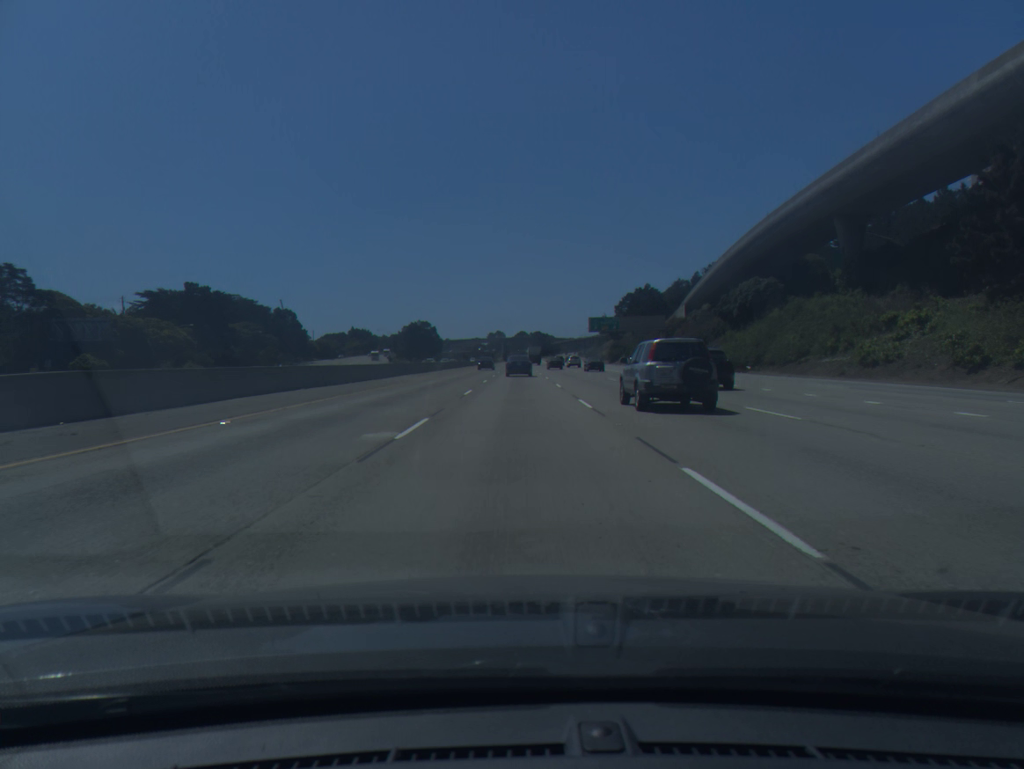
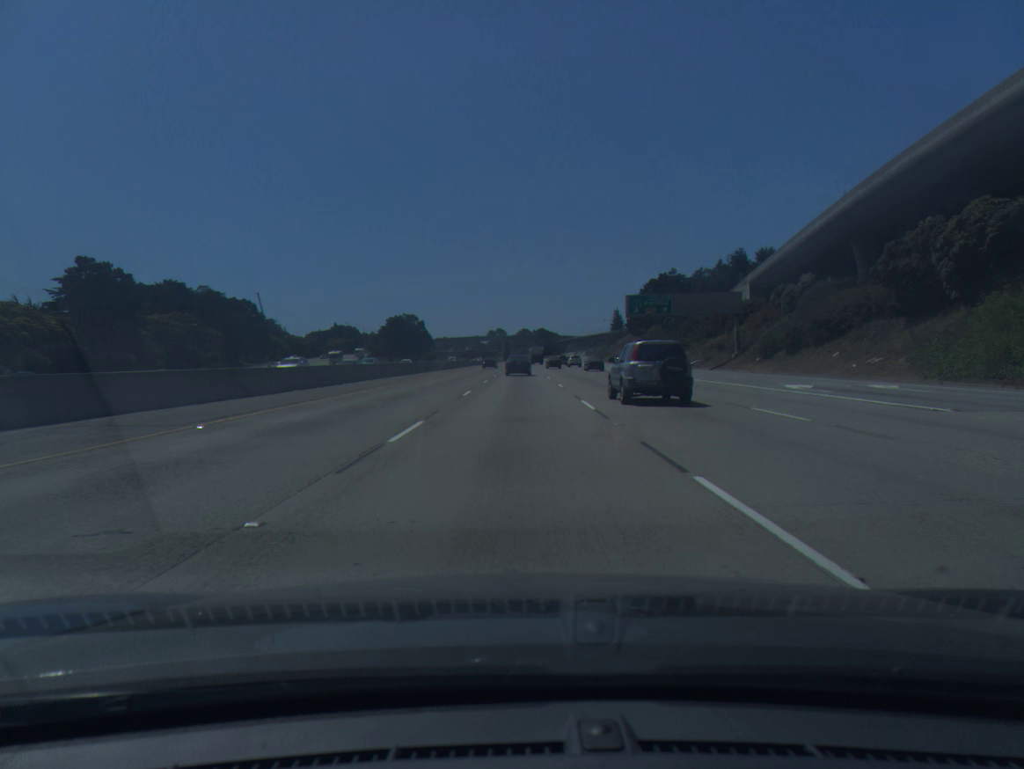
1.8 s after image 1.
(+0.1, +44.6) m; 0°
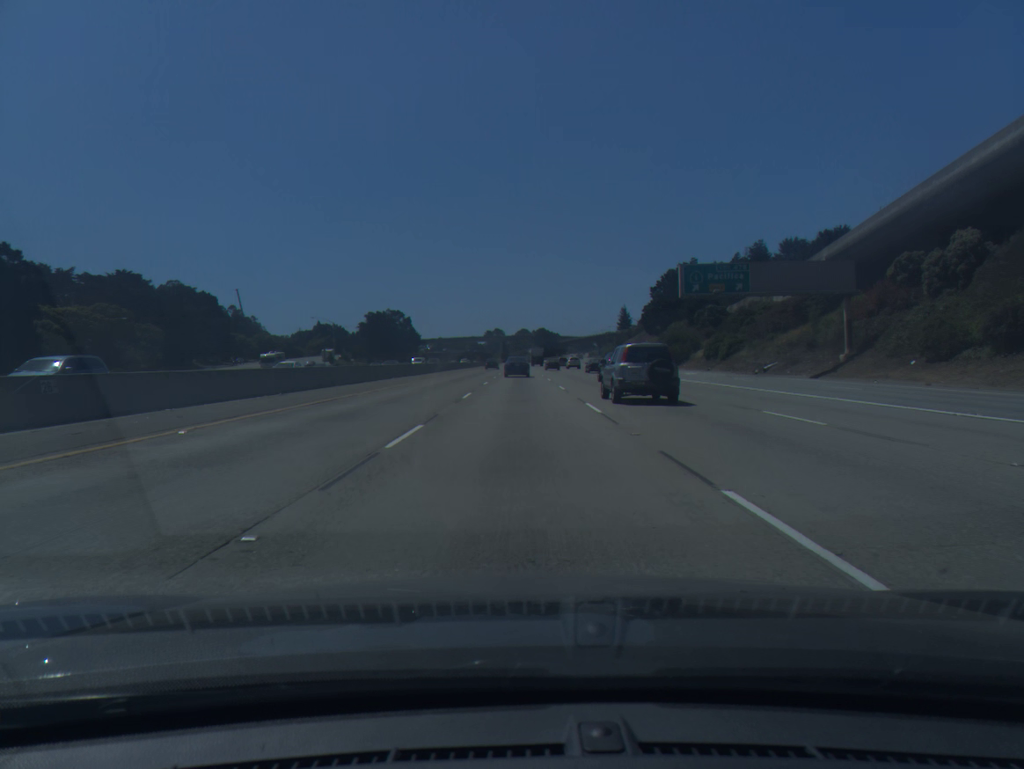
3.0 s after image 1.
(0.0, +29.9) m; 0°
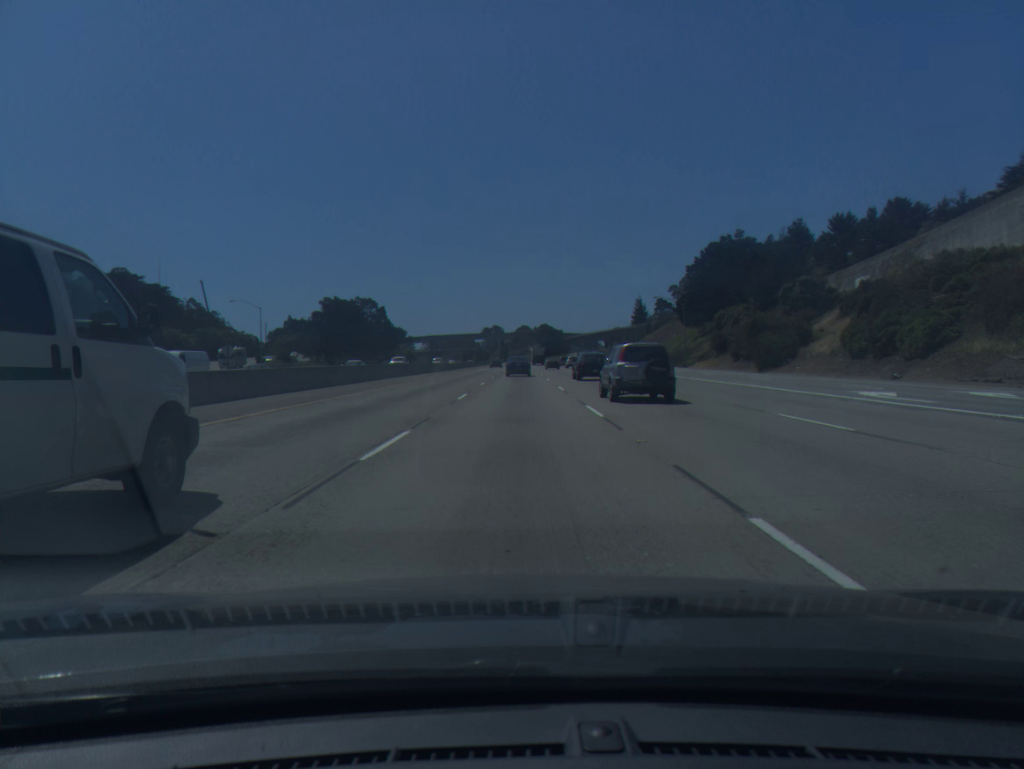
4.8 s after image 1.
(+0.1, +45.1) m; 0°
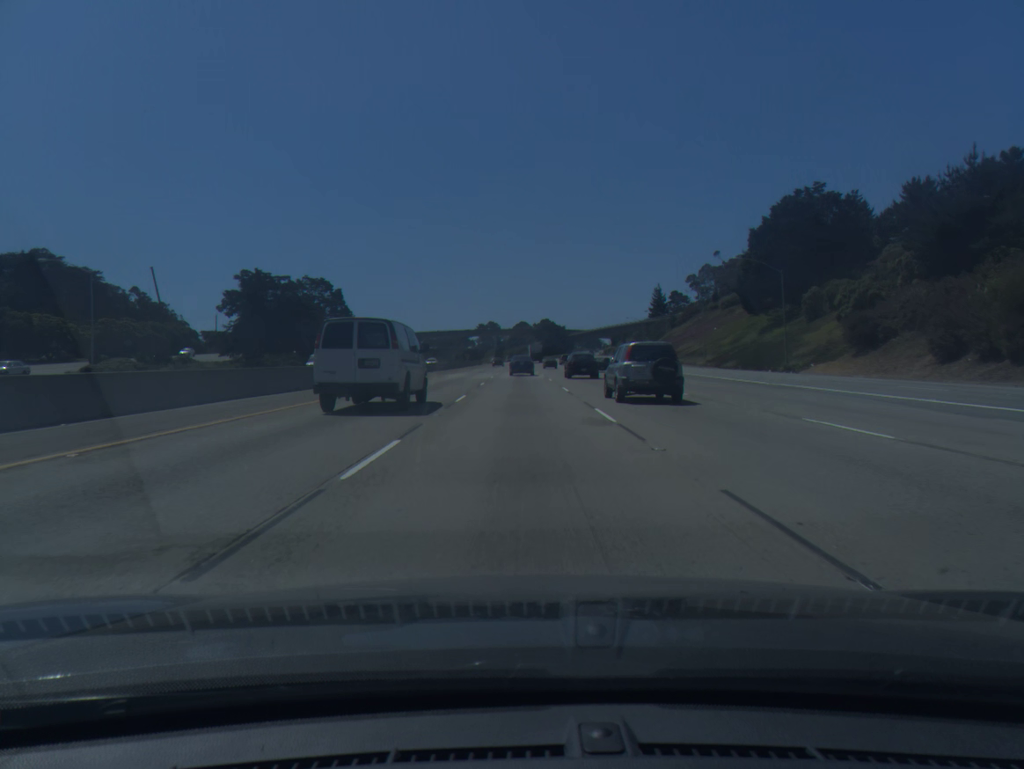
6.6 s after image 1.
(-0.1, +45.5) m; 0°
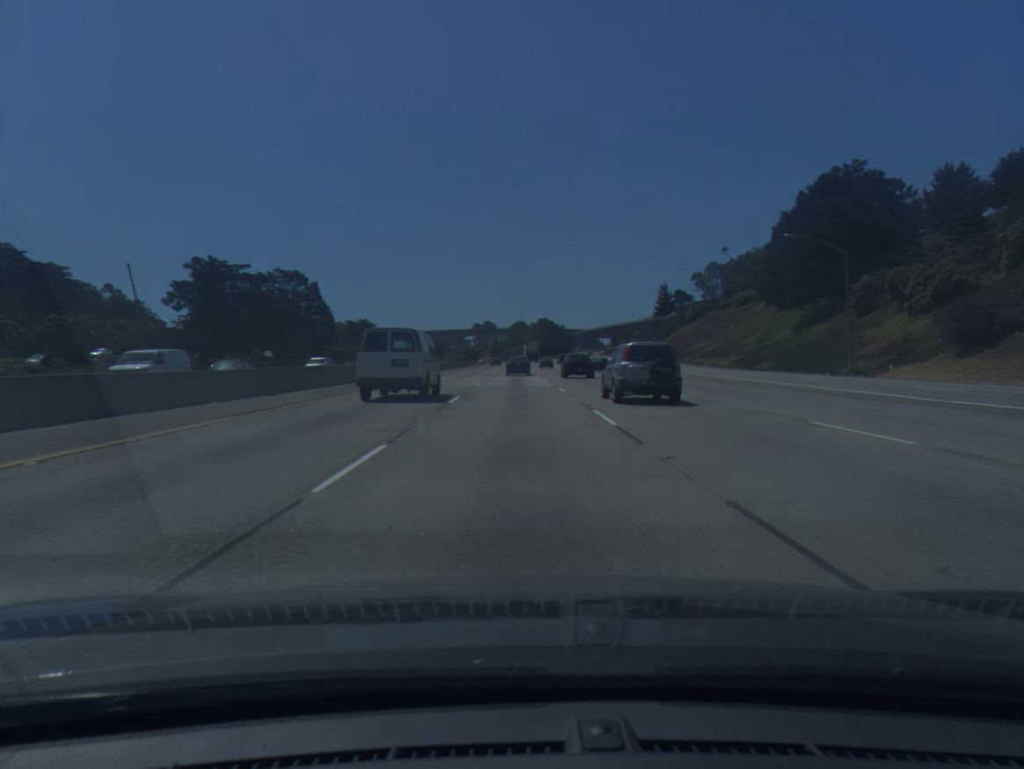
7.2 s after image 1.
(0.0, +15.2) m; 0°
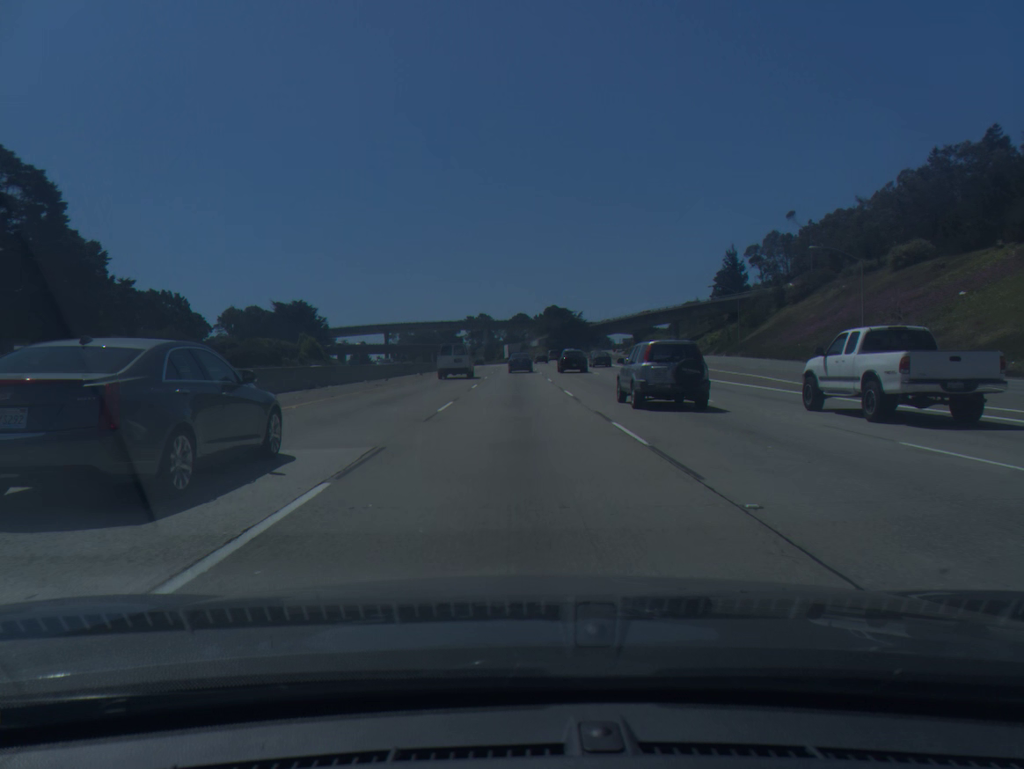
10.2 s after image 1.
(-0.3, +76.4) m; 0°
